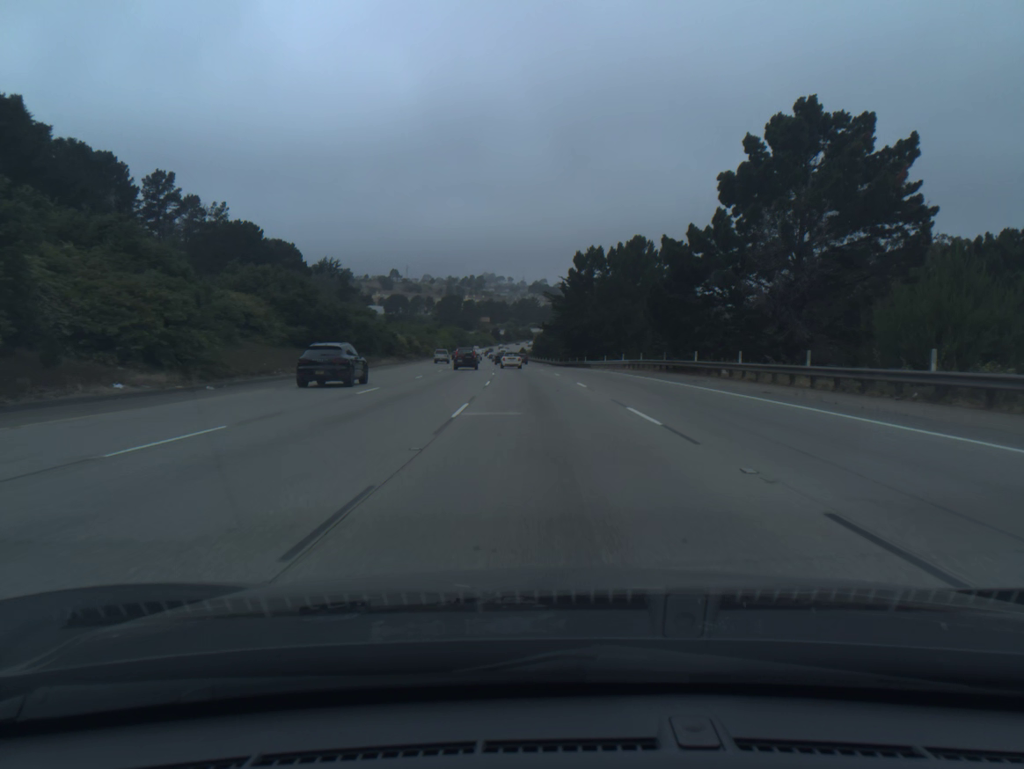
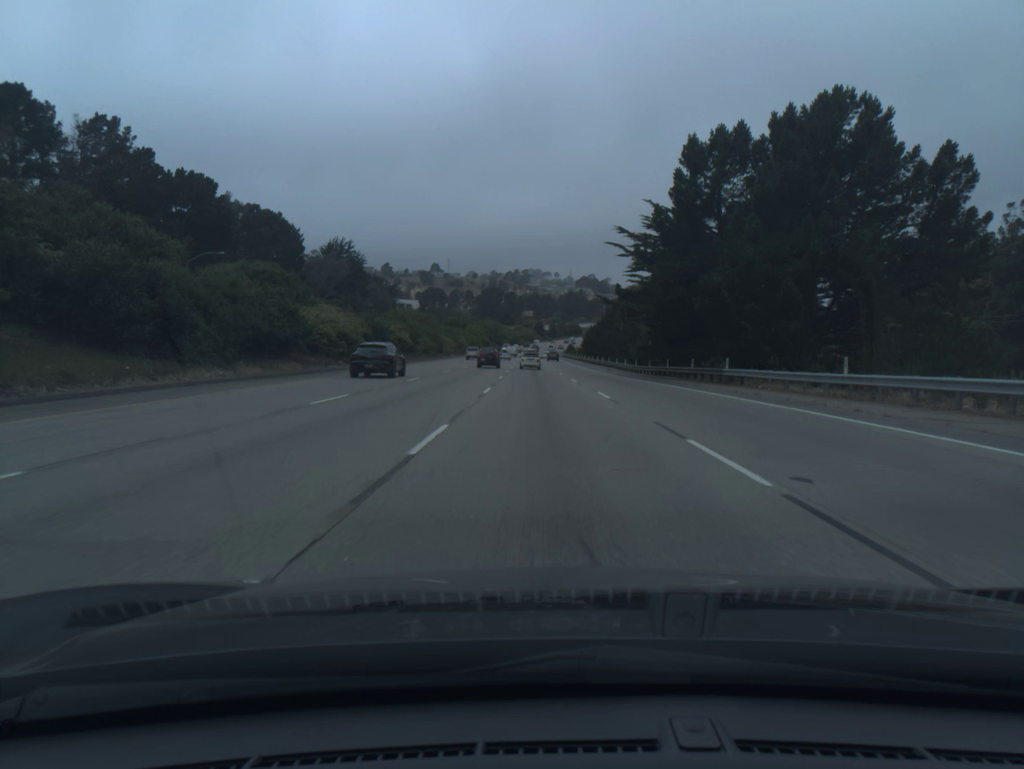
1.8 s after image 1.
(-1.4, +49.6) m; -3°
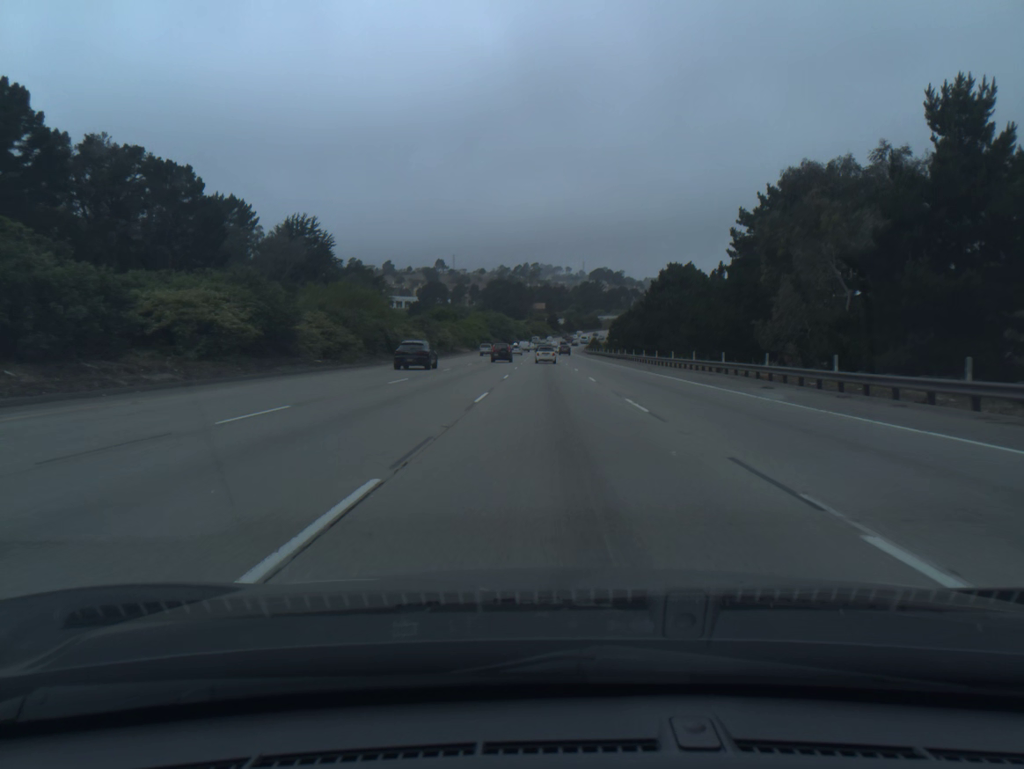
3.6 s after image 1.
(-0.7, +49.7) m; -1°
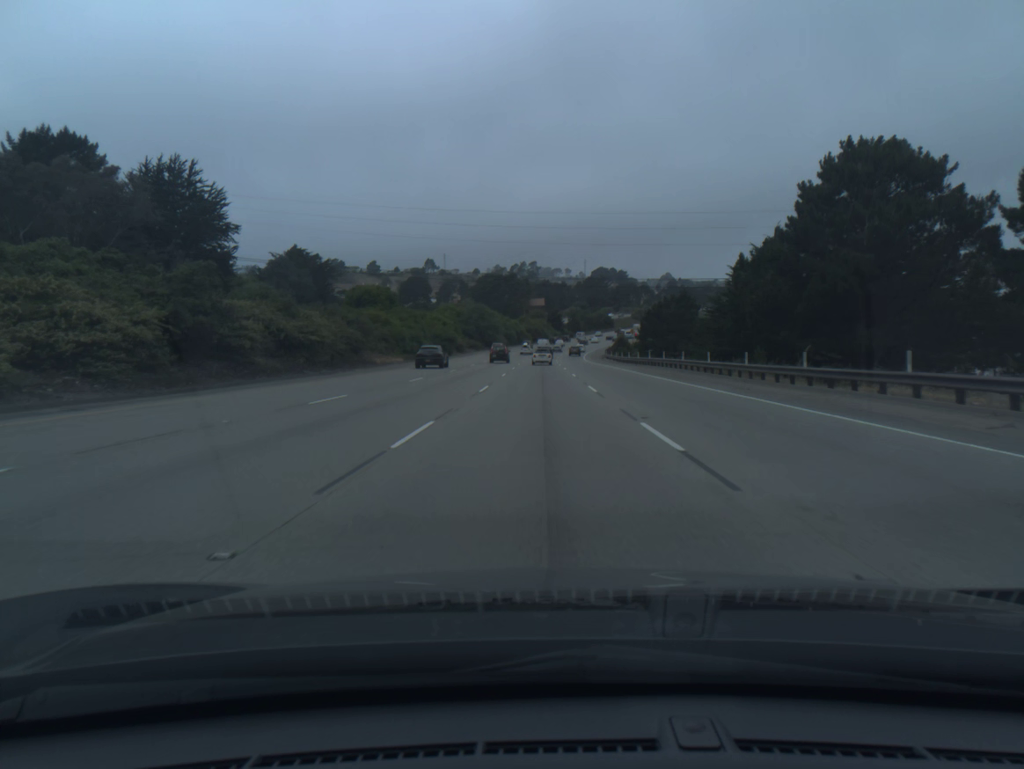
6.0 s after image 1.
(+0.3, +66.5) m; 0°
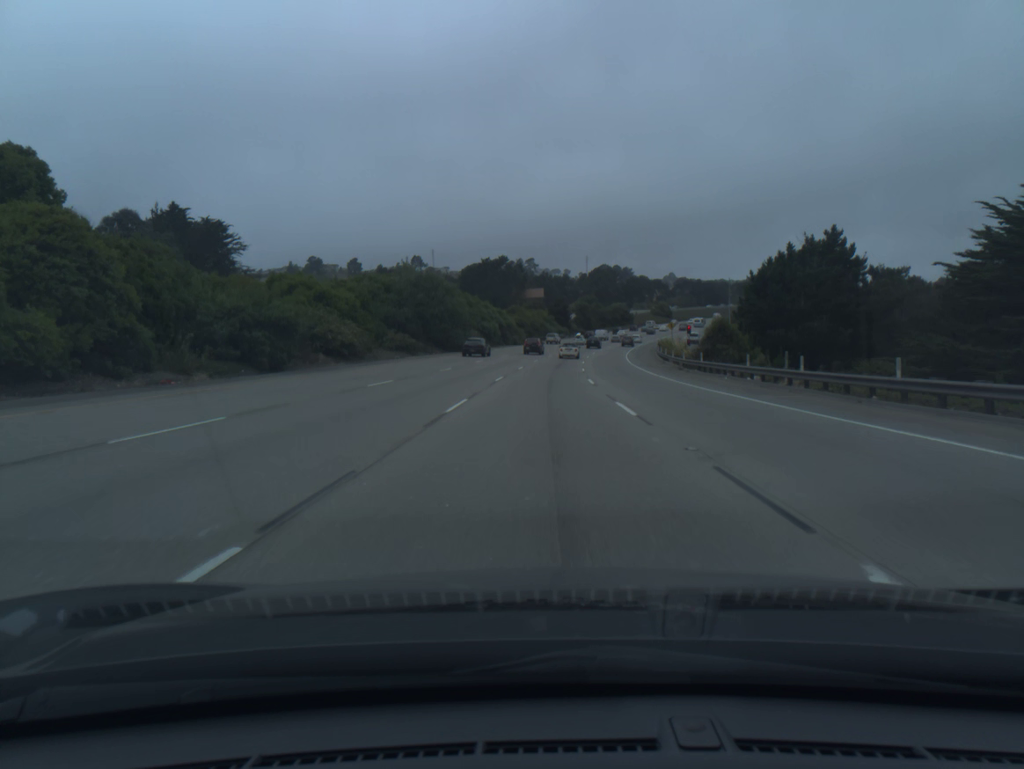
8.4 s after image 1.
(-0.2, +67.3) m; 0°
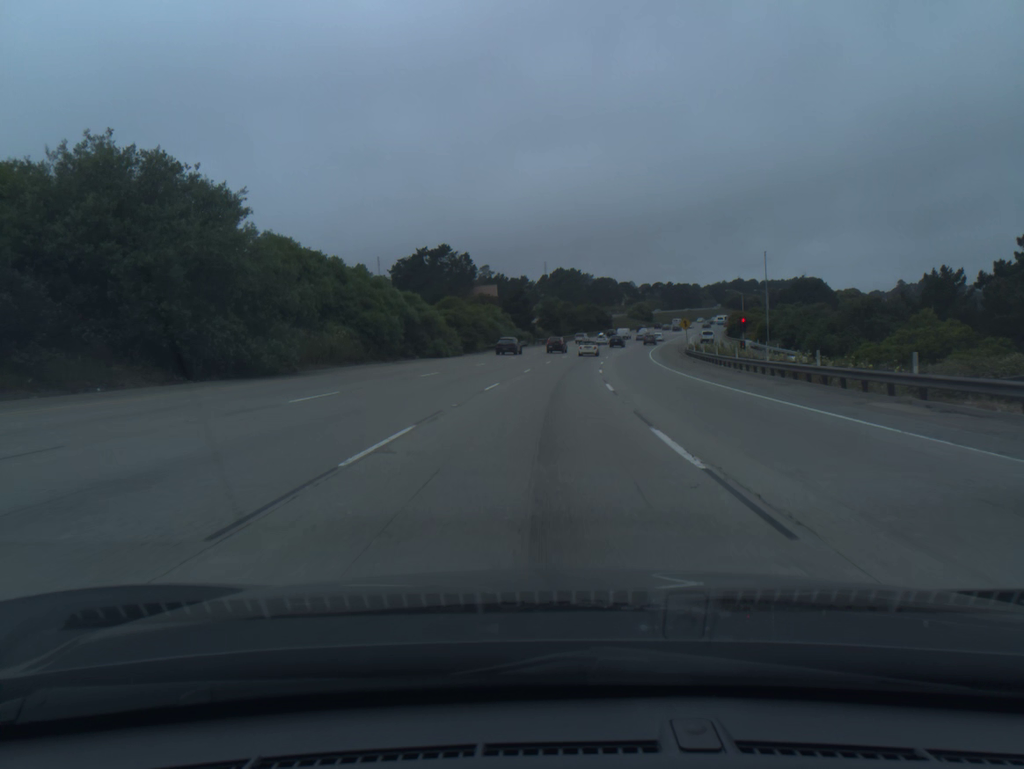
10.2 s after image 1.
(+0.9, +51.1) m; +3°
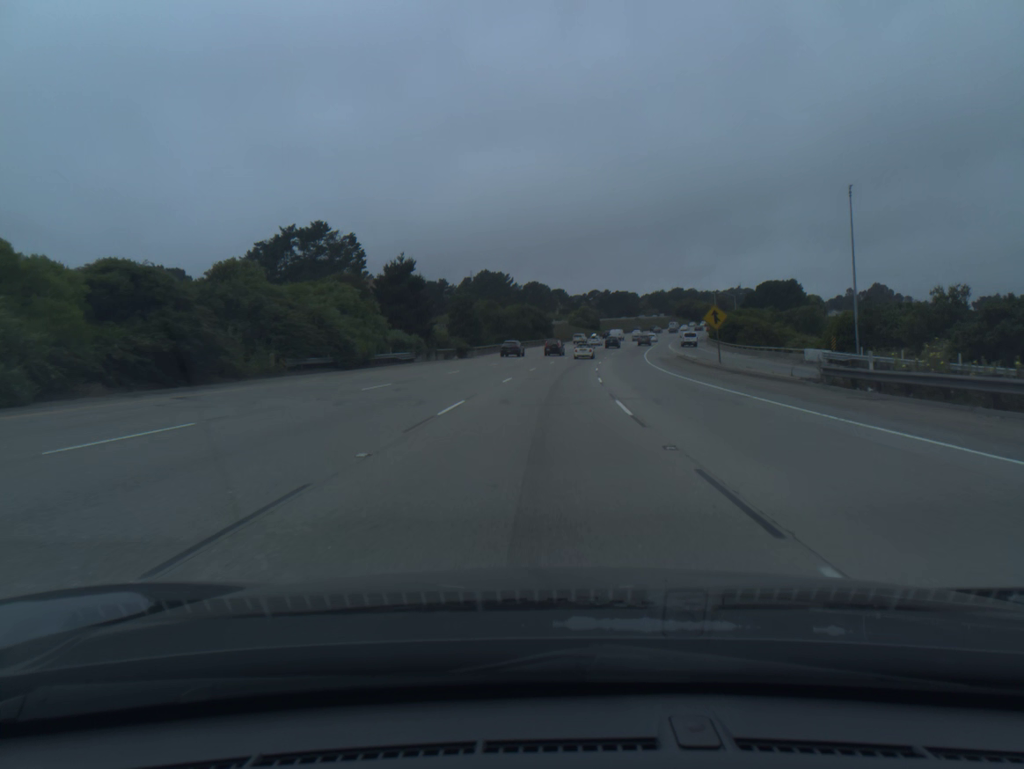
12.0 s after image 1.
(+2.2, +51.3) m; +5°
